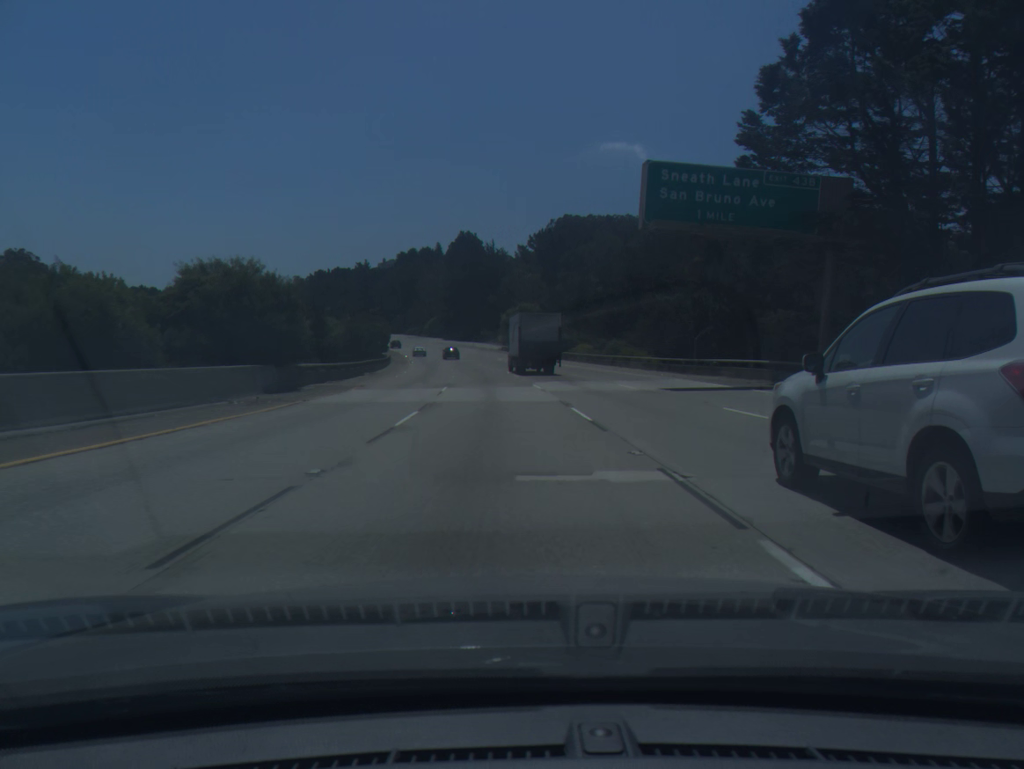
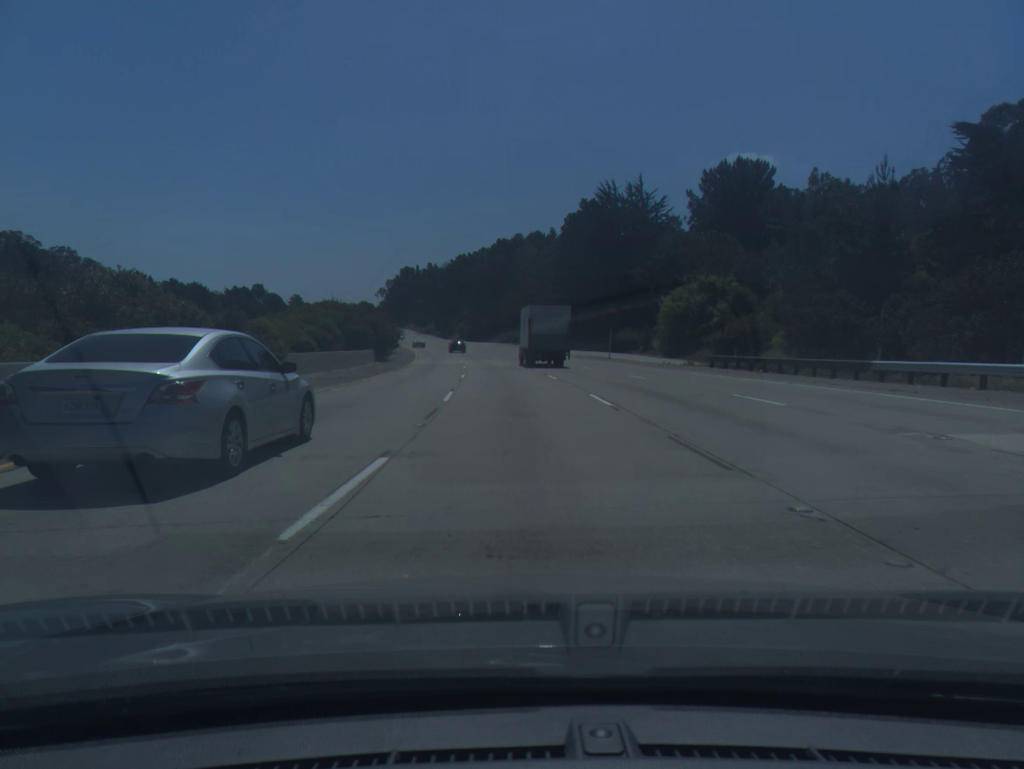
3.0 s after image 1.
(-7.3, +91.7) m; -8°
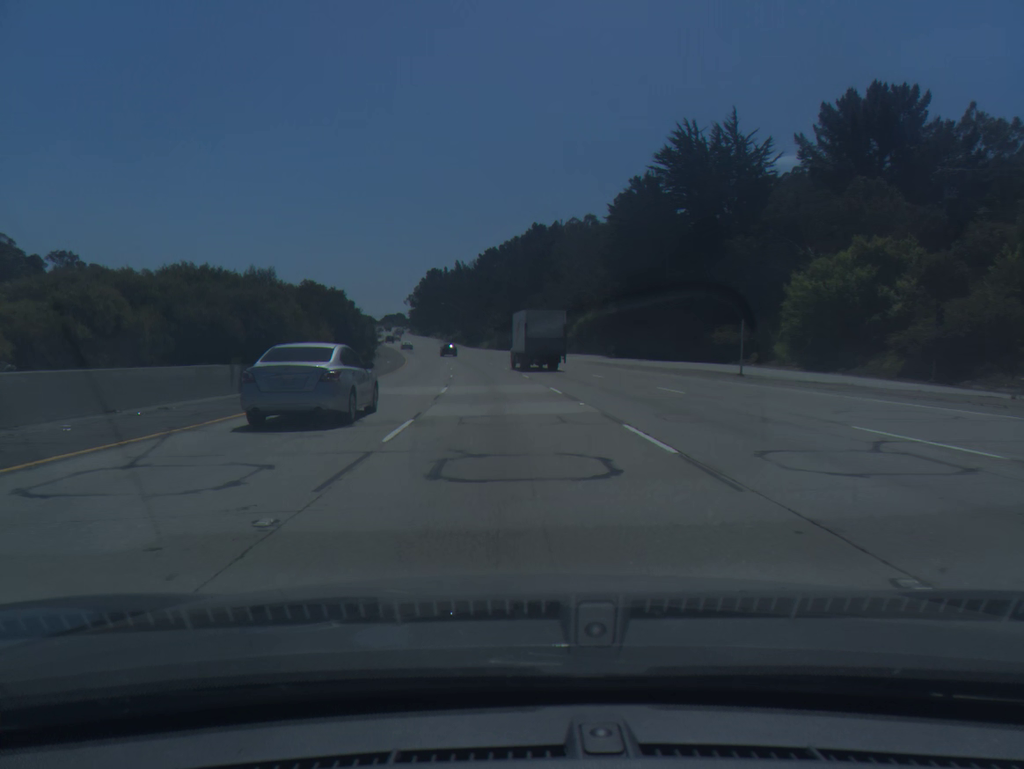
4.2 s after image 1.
(-0.8, +36.6) m; -3°
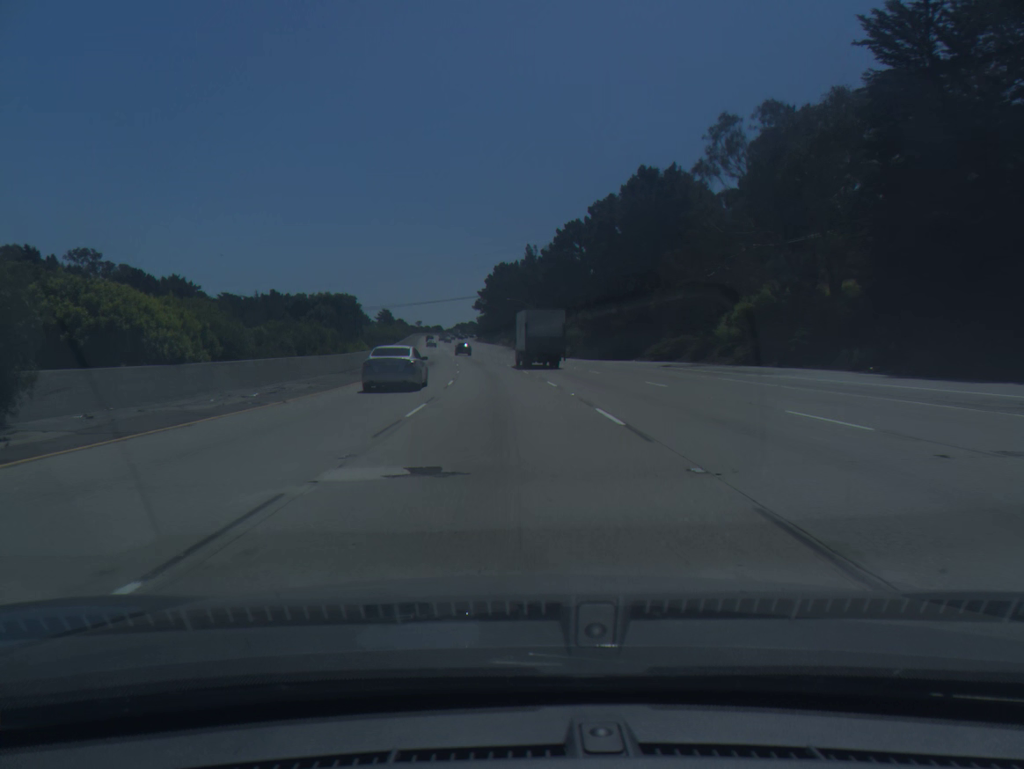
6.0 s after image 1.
(-2.6, +54.5) m; -6°
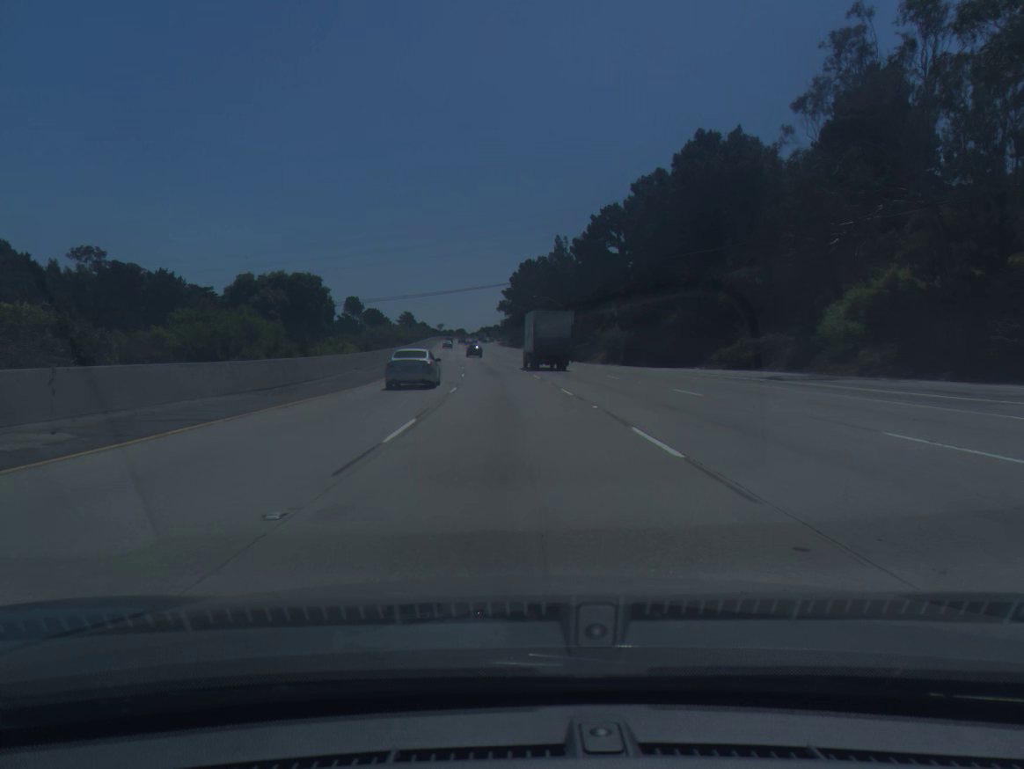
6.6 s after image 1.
(-0.3, +18.1) m; -2°
